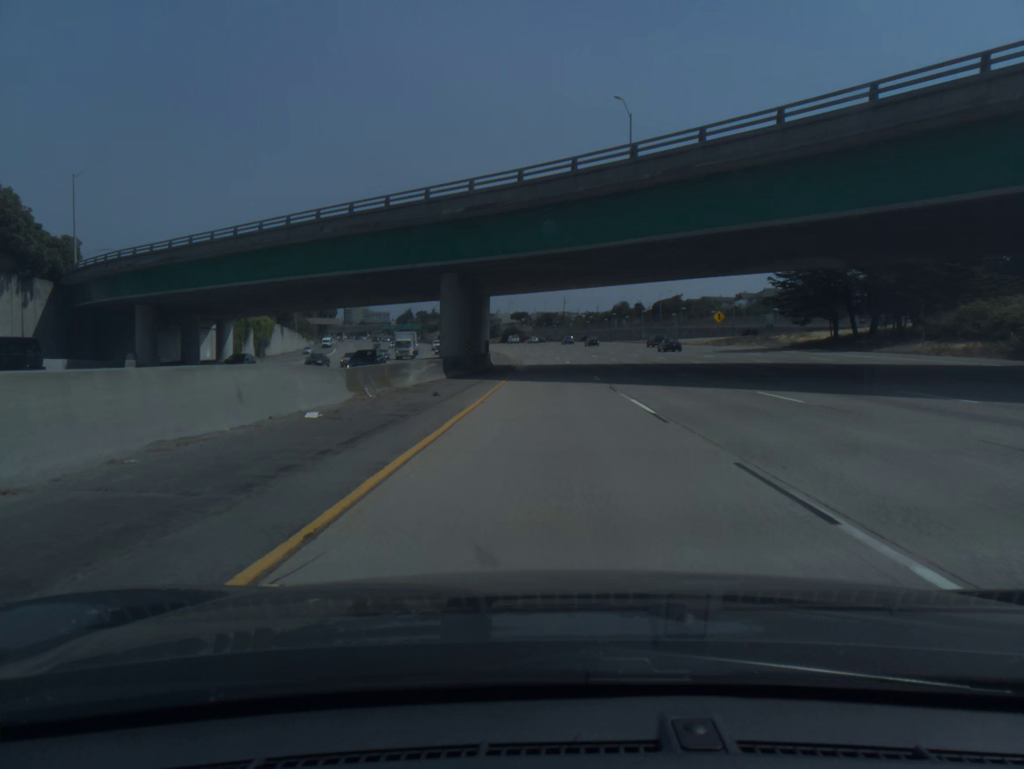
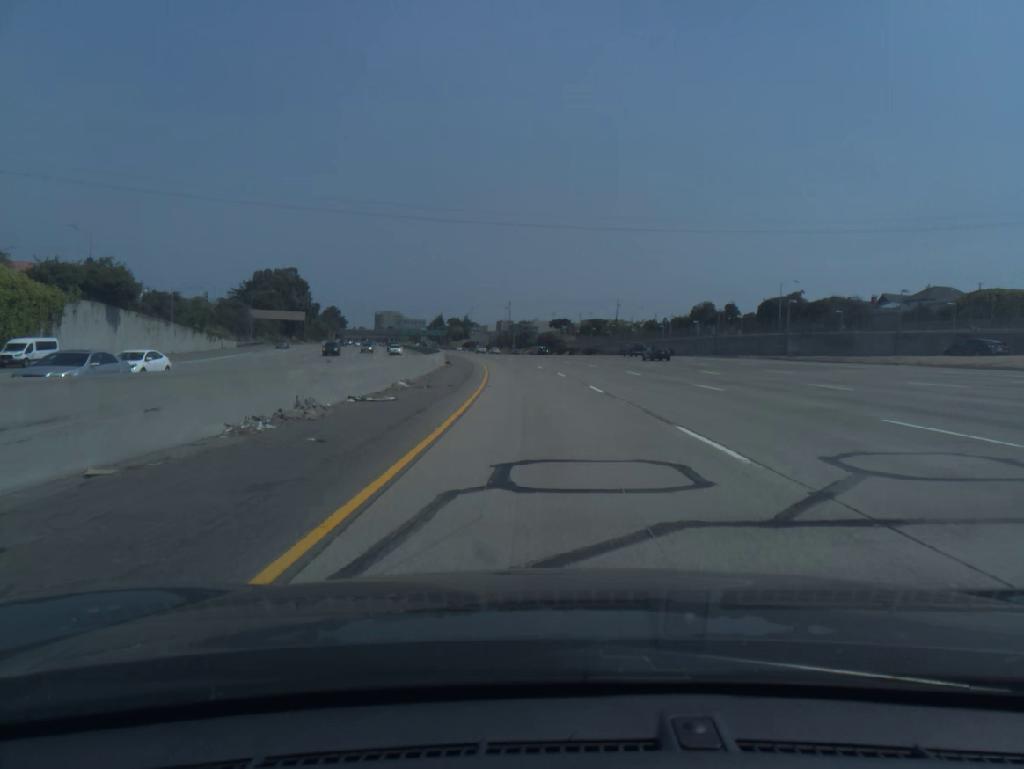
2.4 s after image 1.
(-1.0, +78.3) m; -3°
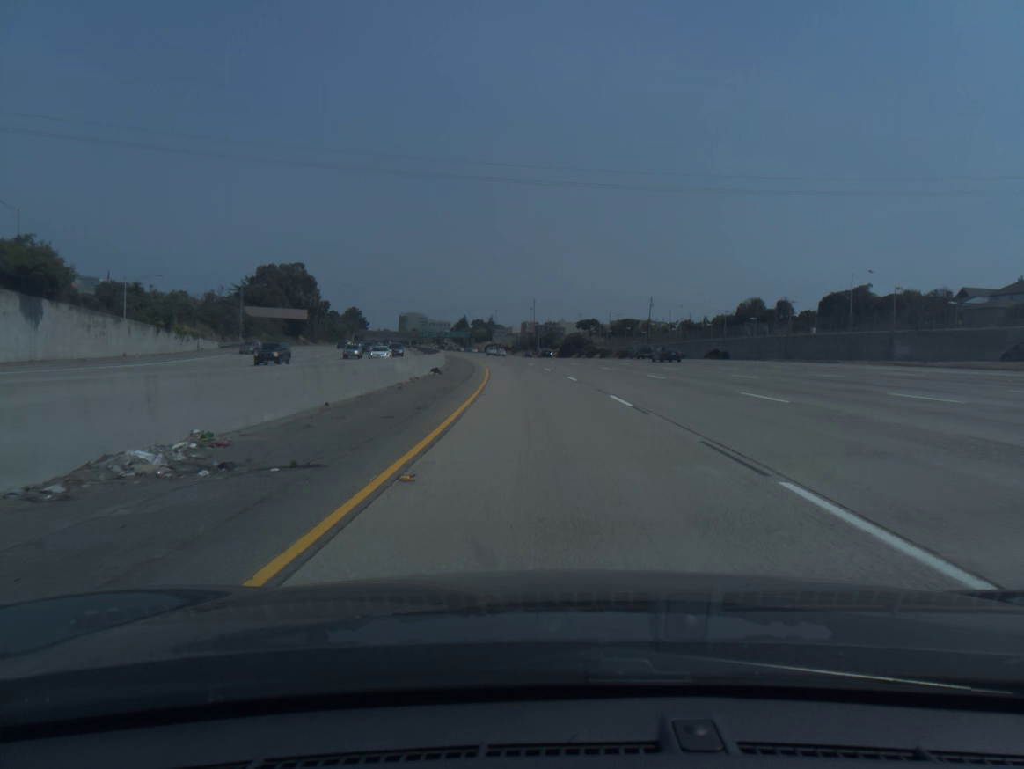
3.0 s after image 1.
(-0.3, +19.5) m; -2°
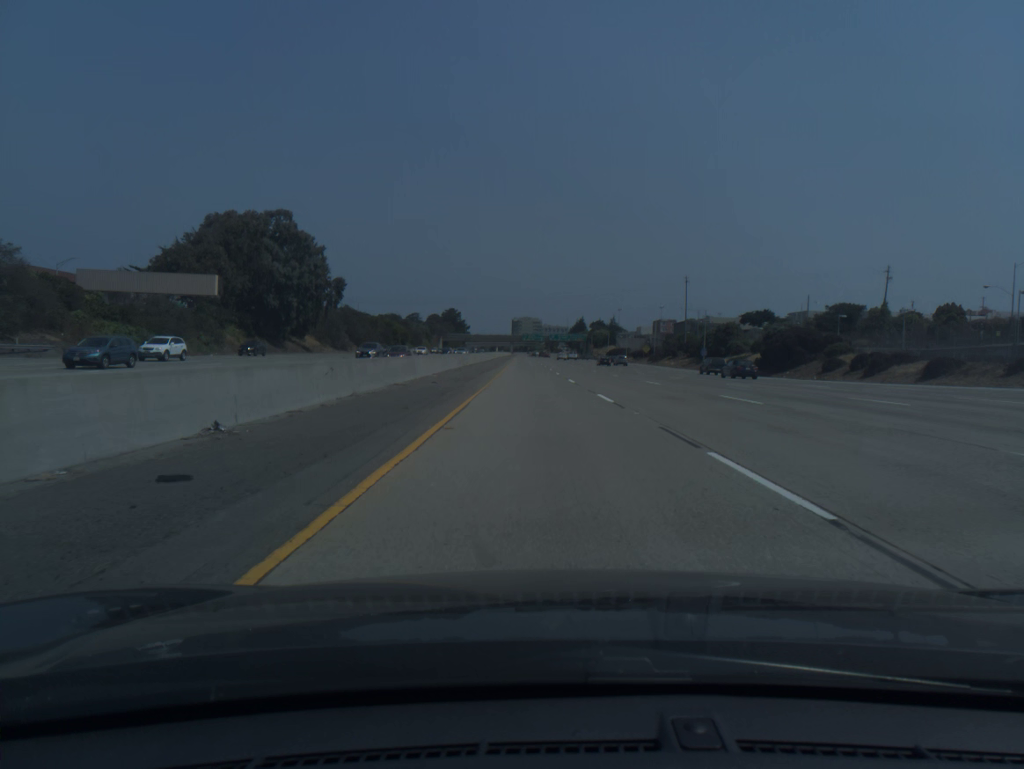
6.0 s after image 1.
(-7.7, +96.6) m; -9°
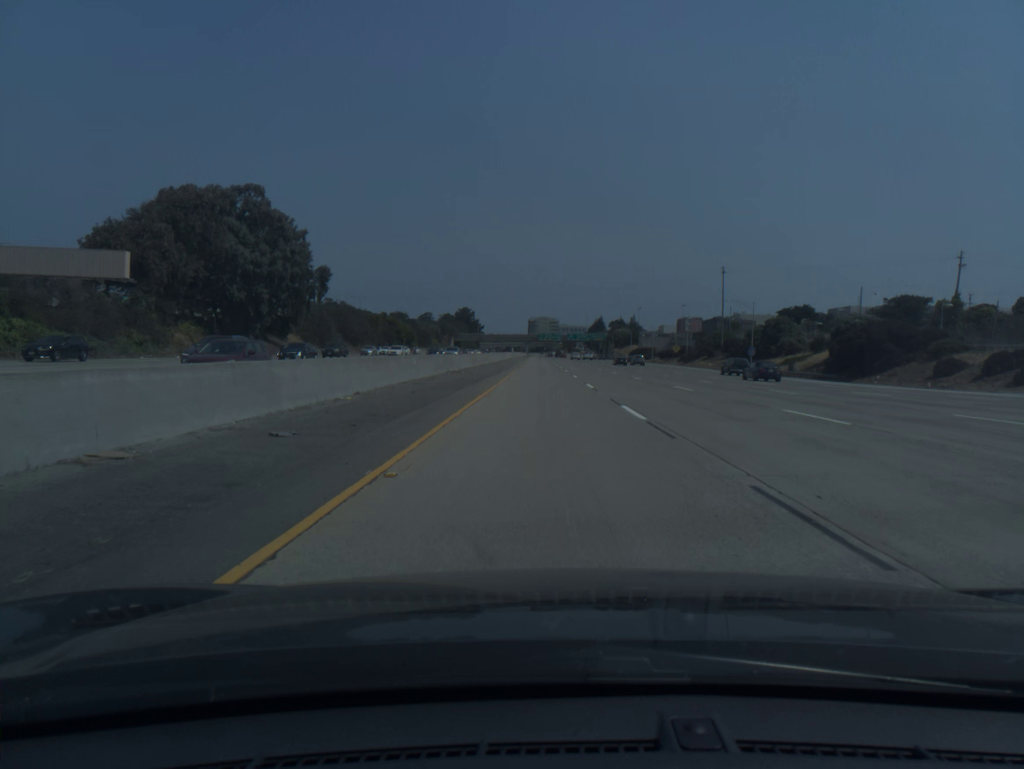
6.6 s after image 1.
(-0.2, +19.4) m; -1°
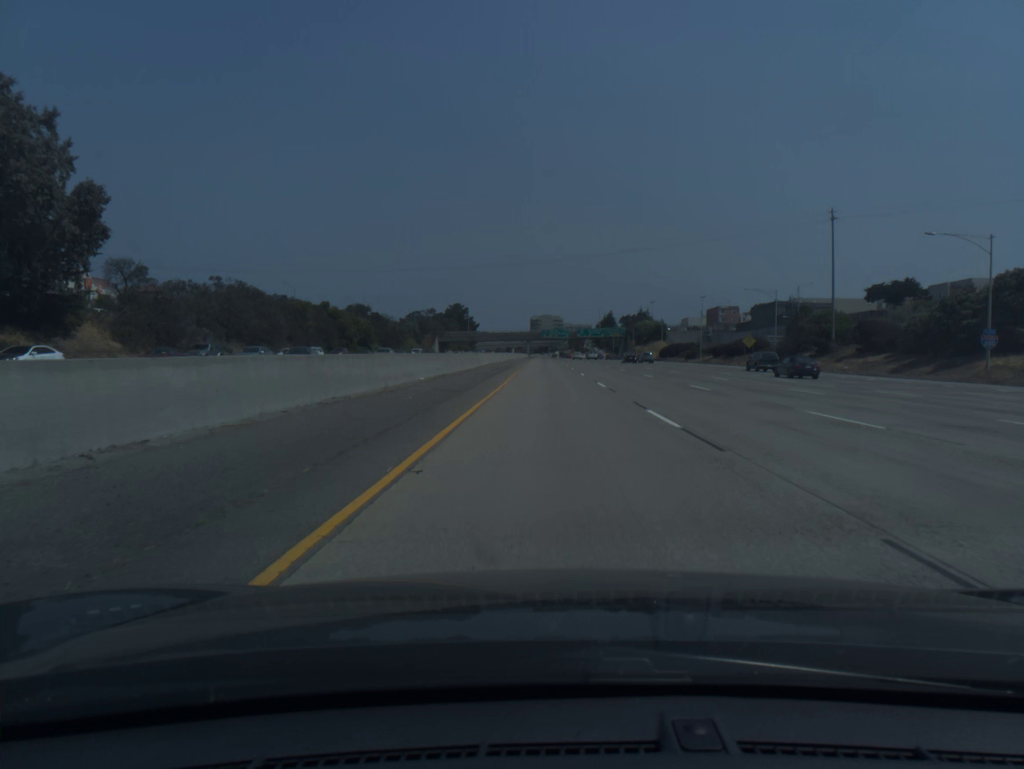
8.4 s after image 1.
(-0.5, +58.3) m; 0°
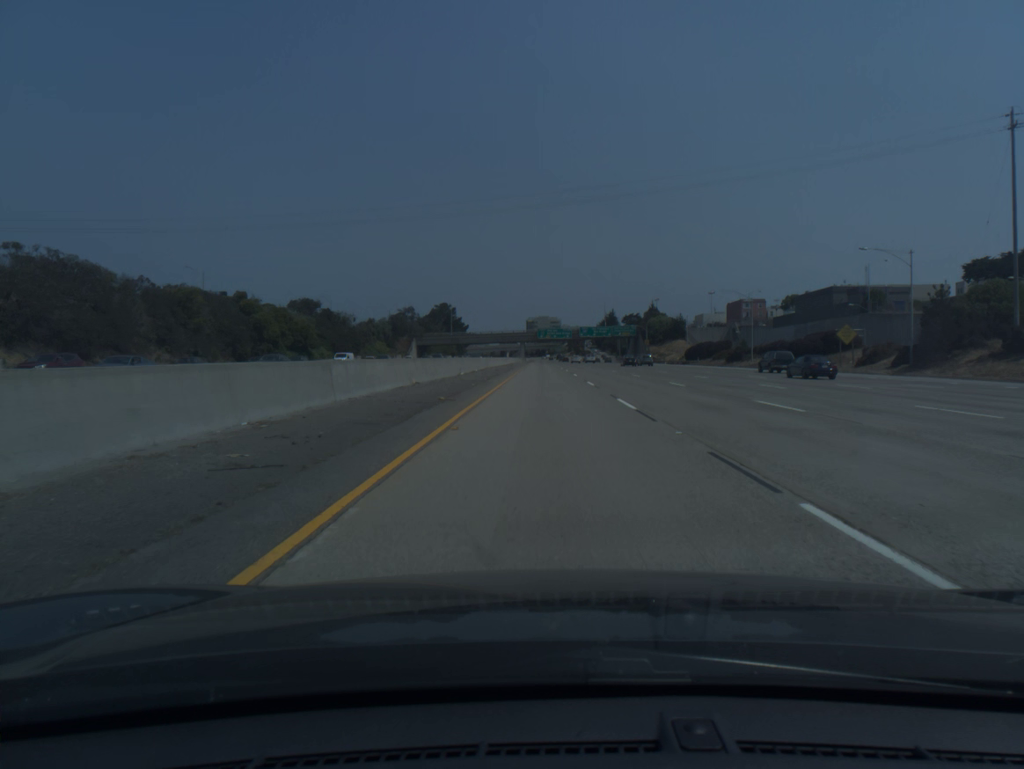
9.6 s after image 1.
(+0.2, +39.0) m; 0°
